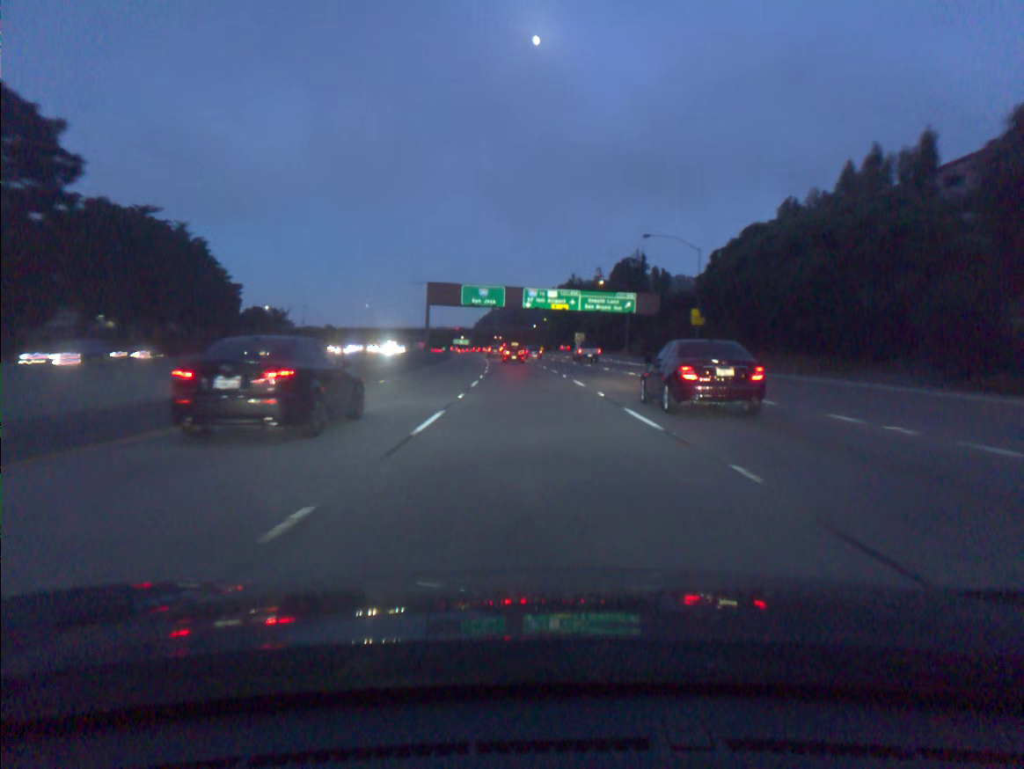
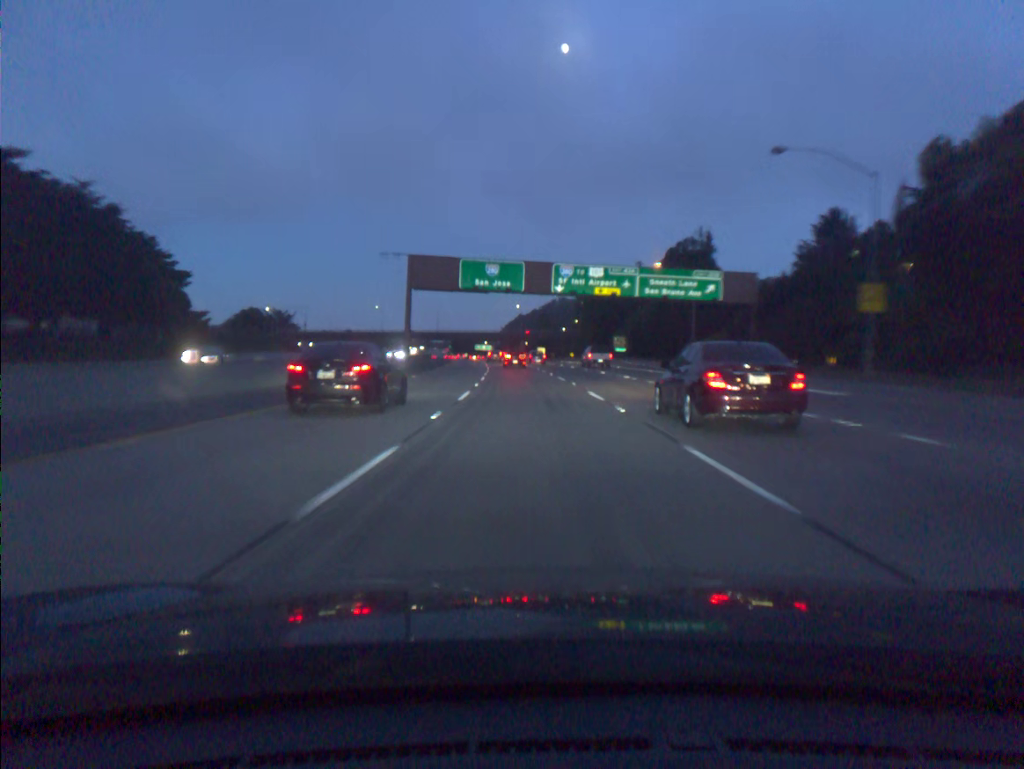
(-0.6, +34.1) m; -2°
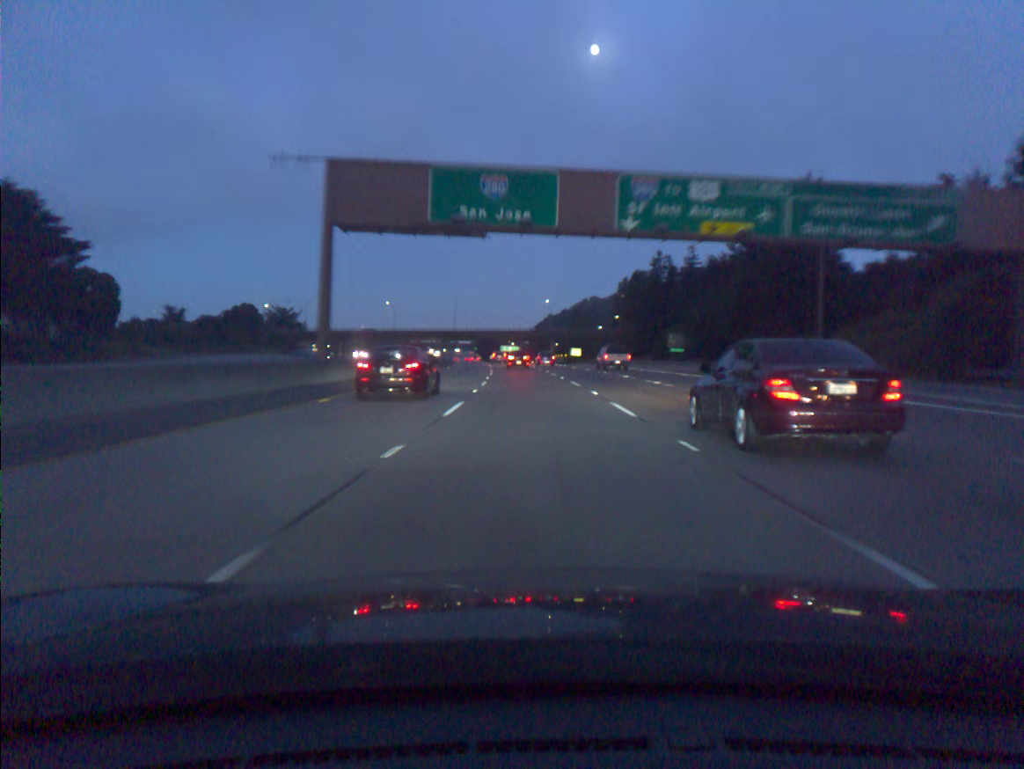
(-0.6, +34.0) m; -2°
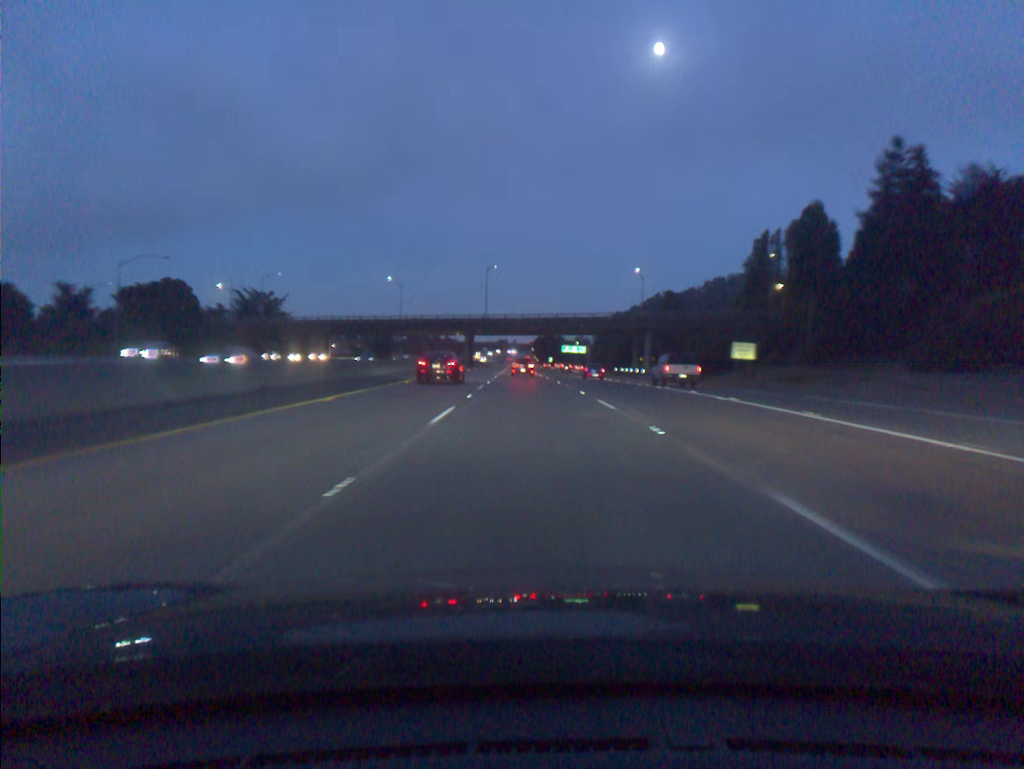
(-3.3, +84.4) m; -5°
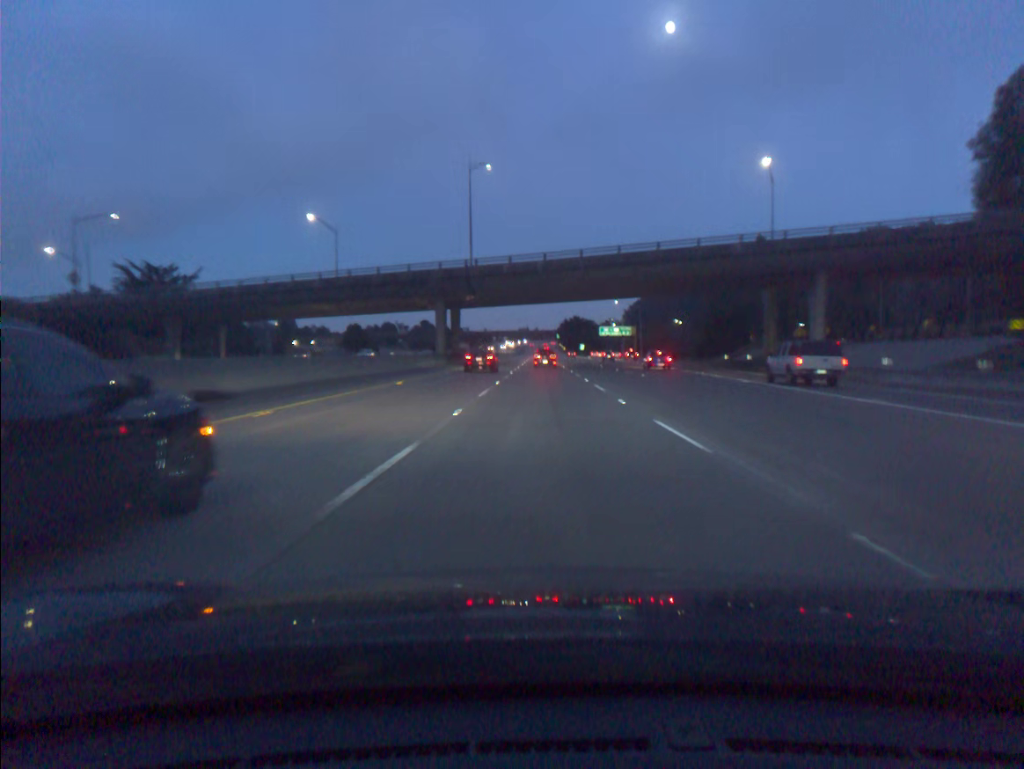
(-1.3, +67.3) m; -2°
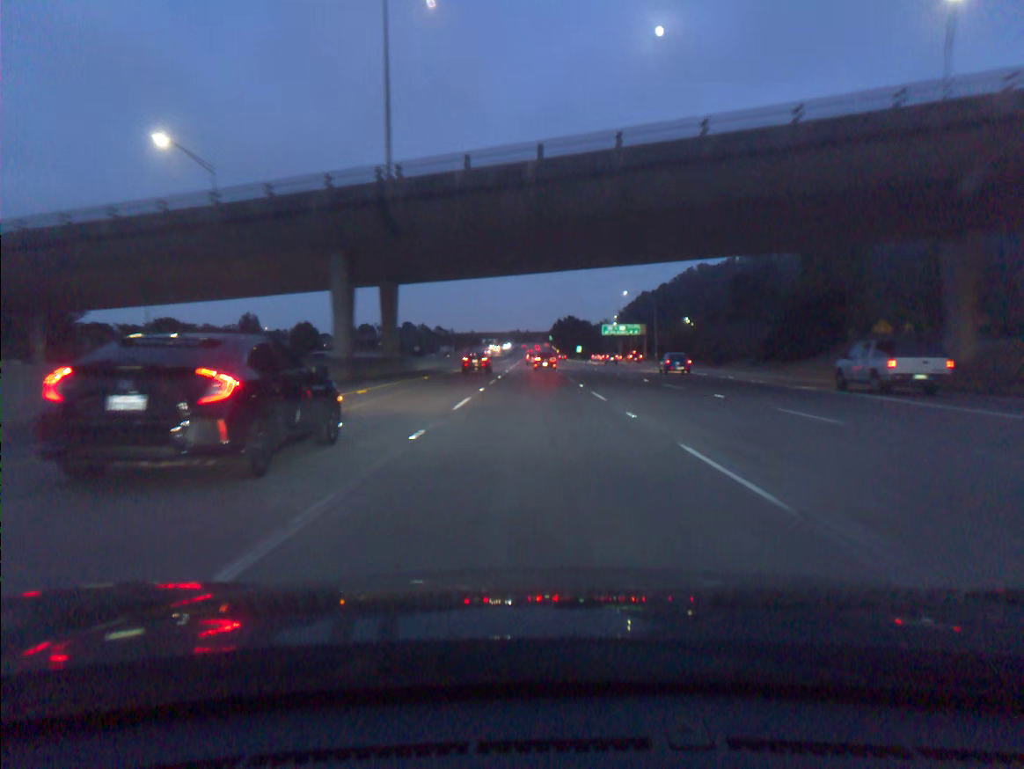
(+0.2, +33.7) m; +1°
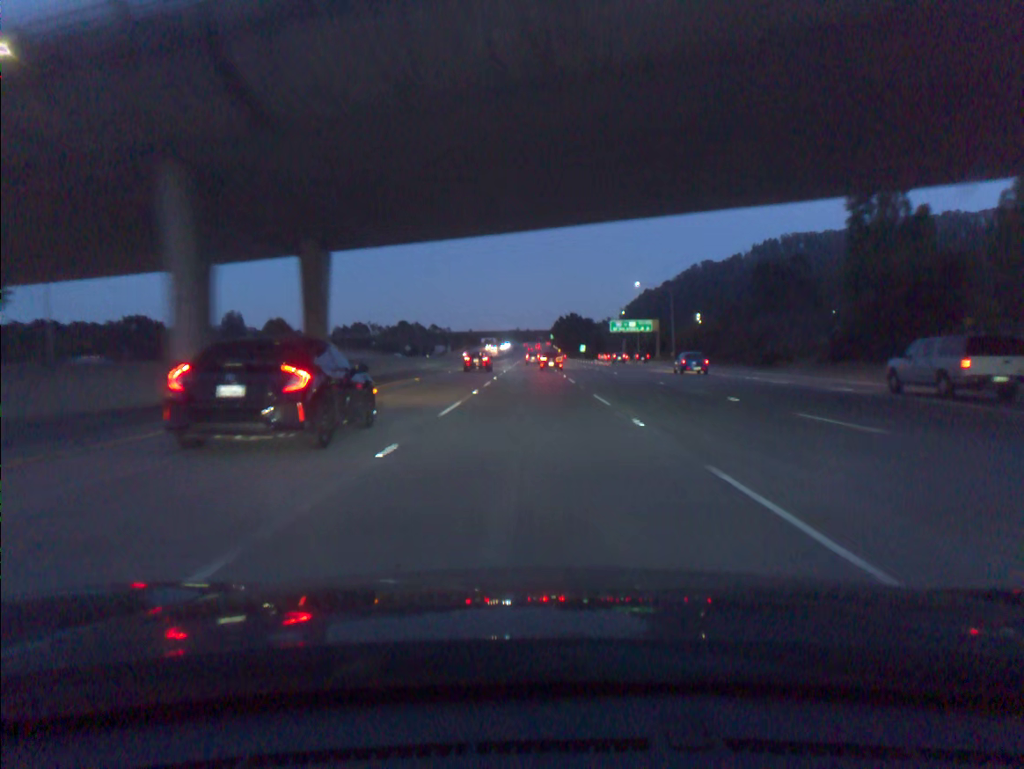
(0.0, +16.9) m; 0°
